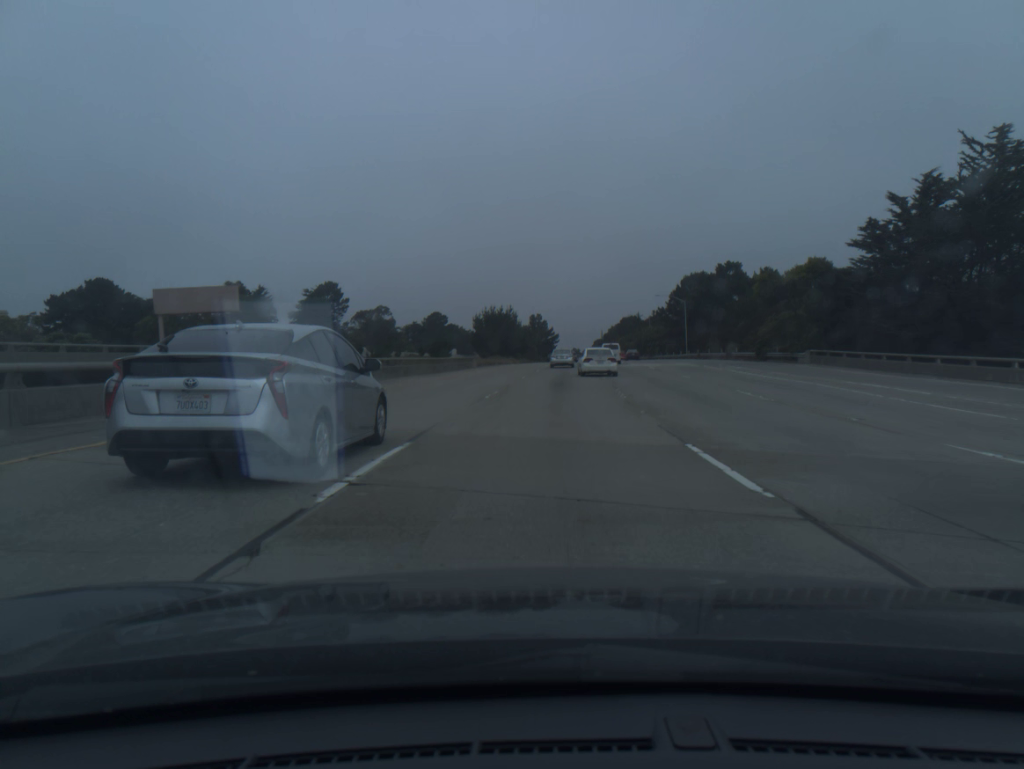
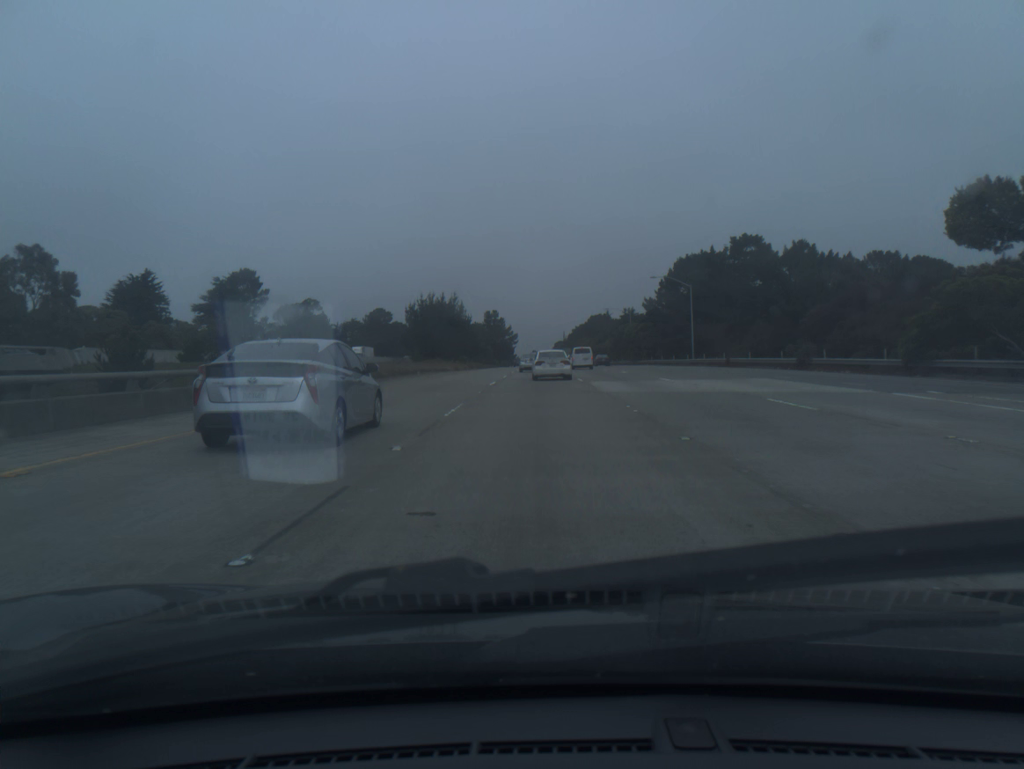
(+0.9, +34.5) m; +3°
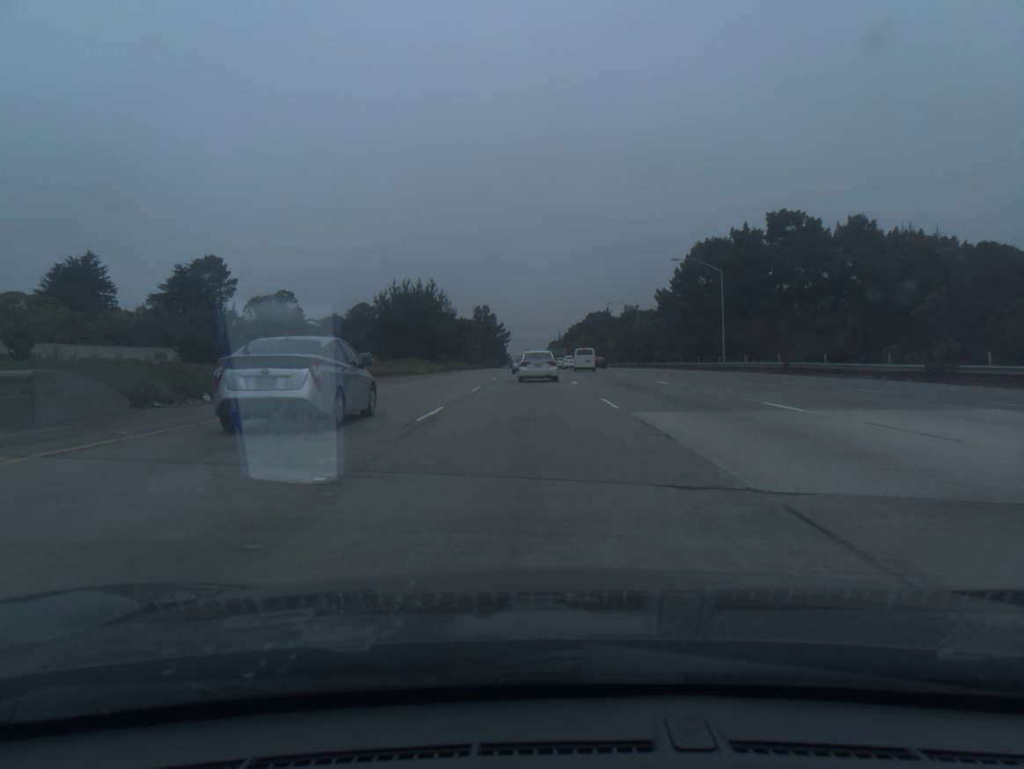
(+0.1, +17.2) m; 0°
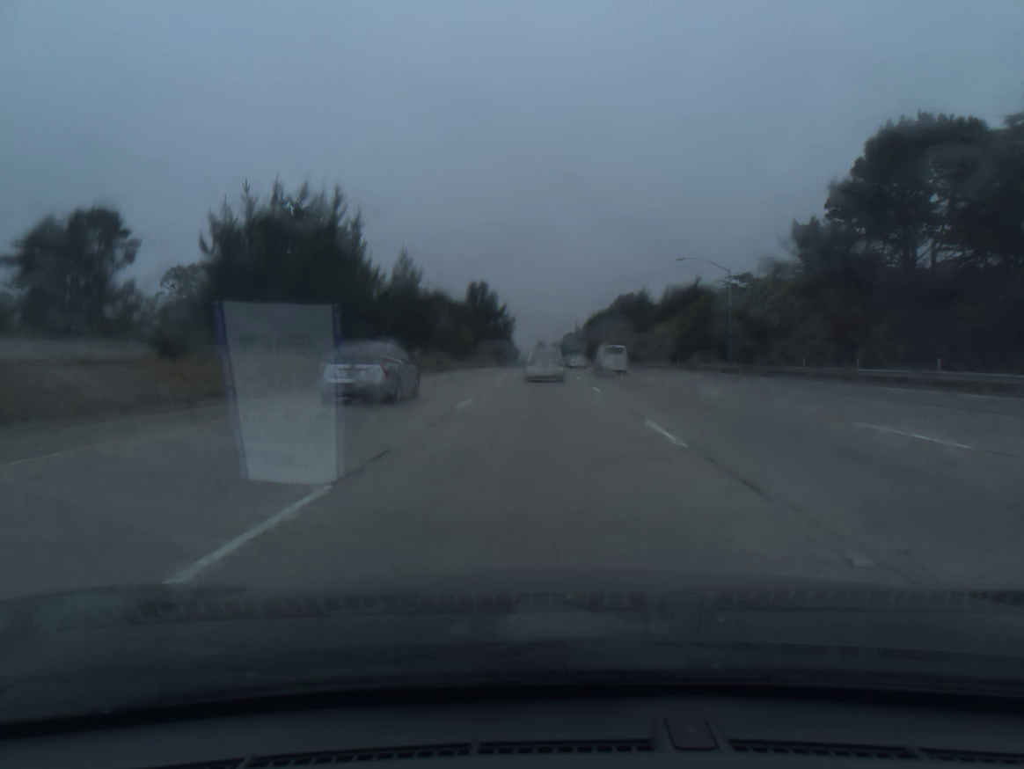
(-0.5, +50.3) m; -1°
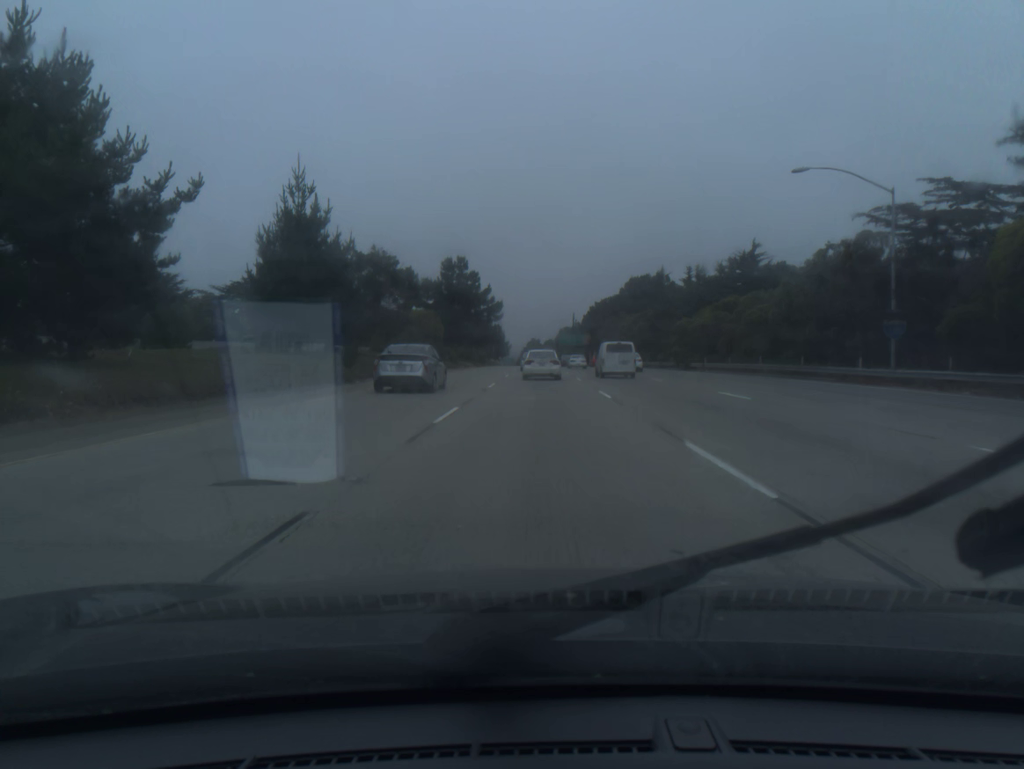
(+0.1, +32.8) m; +1°
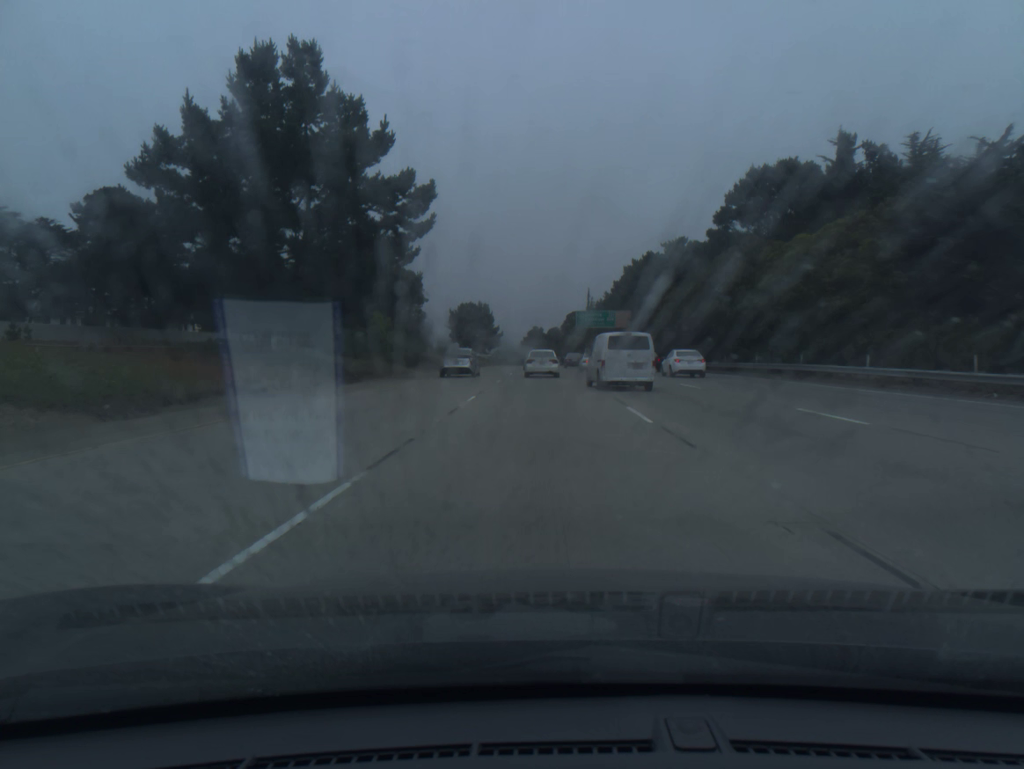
(+0.2, +80.8) m; 0°
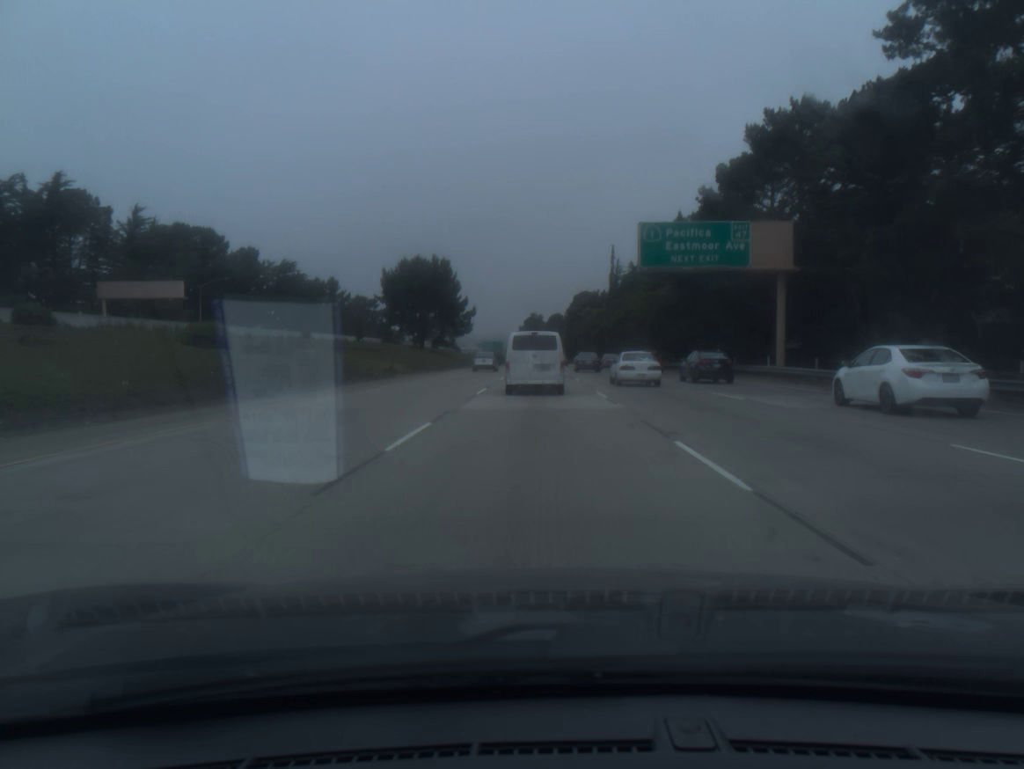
(+0.3, +79.6) m; 0°
